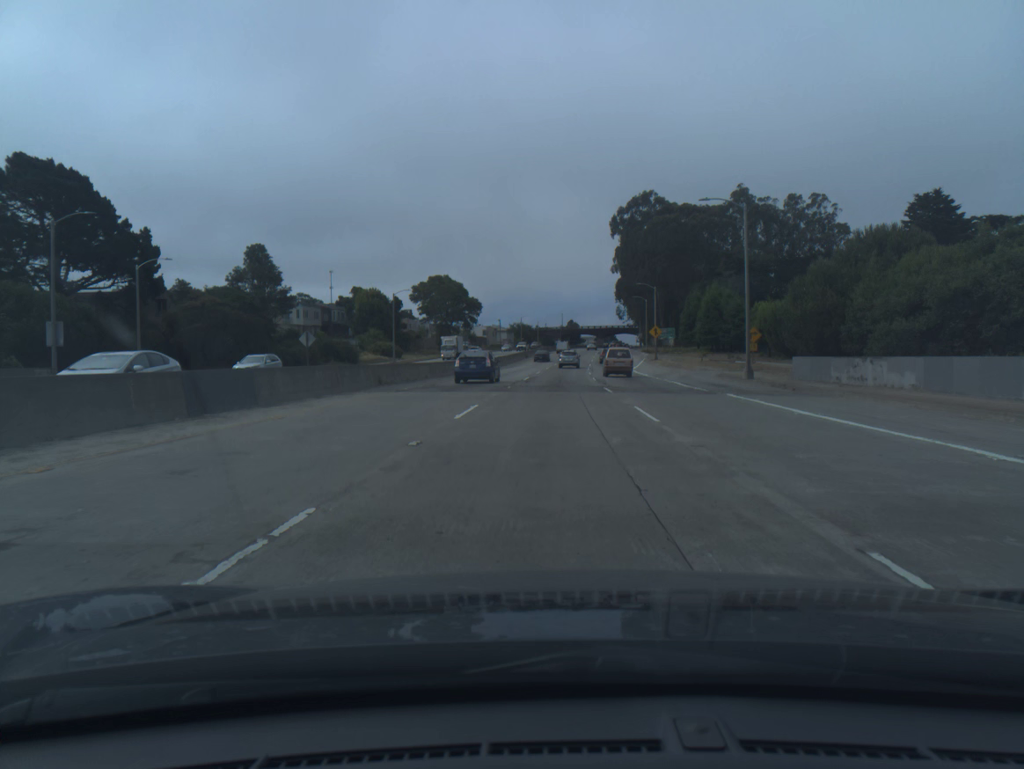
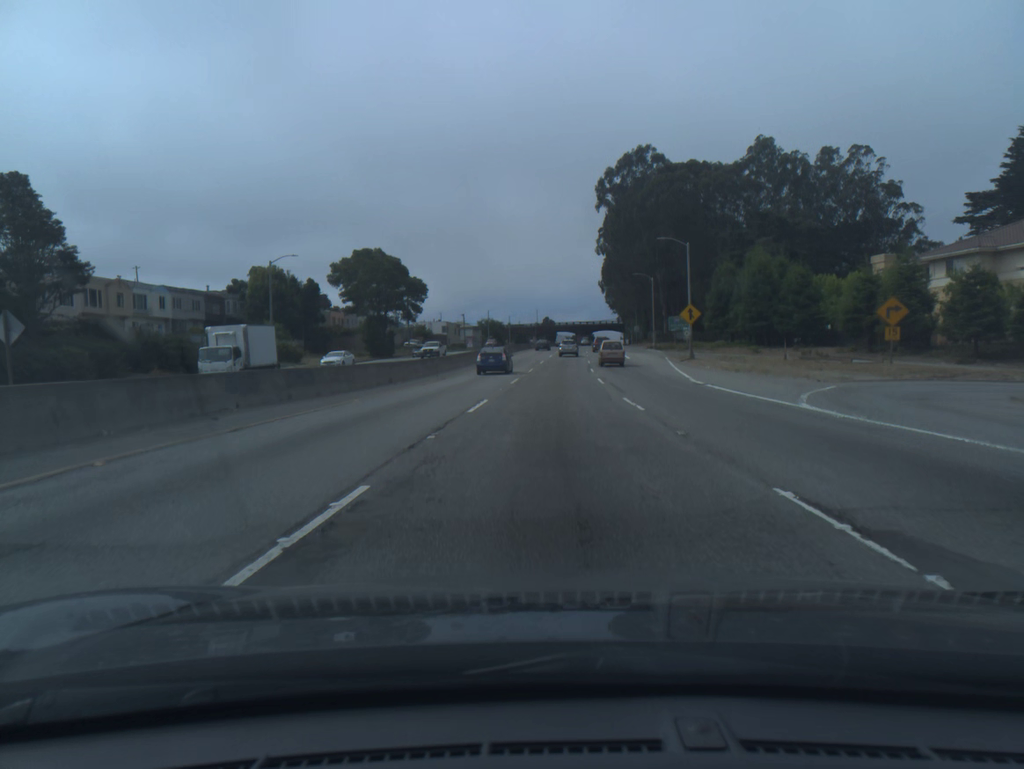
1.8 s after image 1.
(+0.6, +37.3) m; +2°
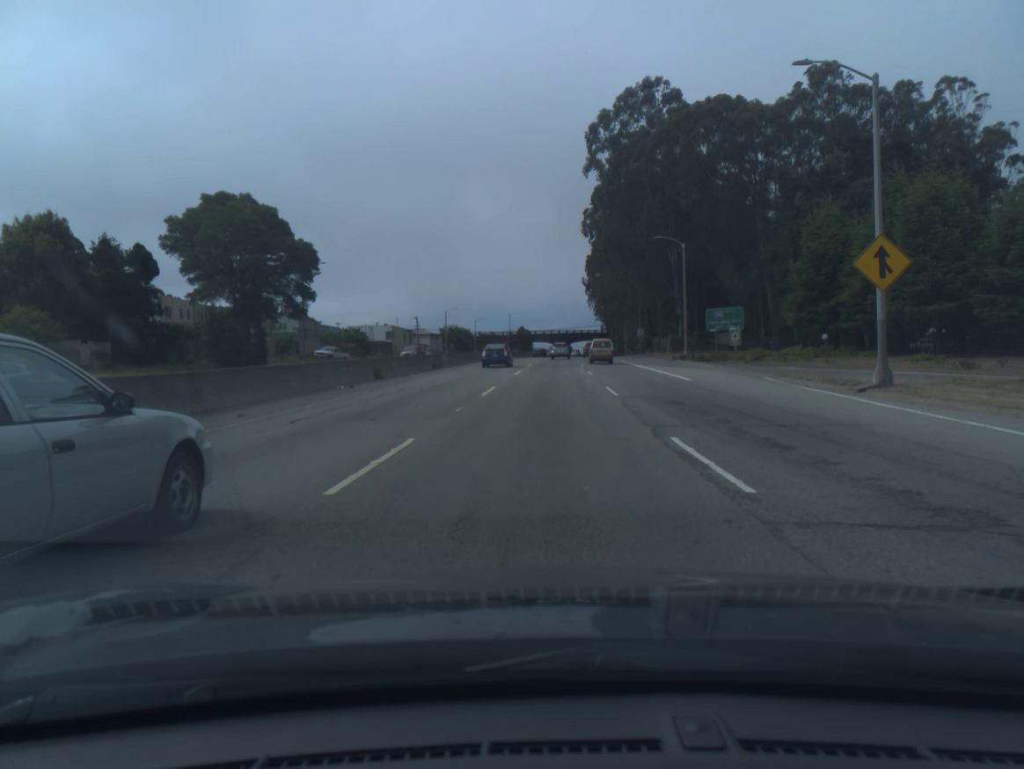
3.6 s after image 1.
(+0.7, +38.4) m; +2°
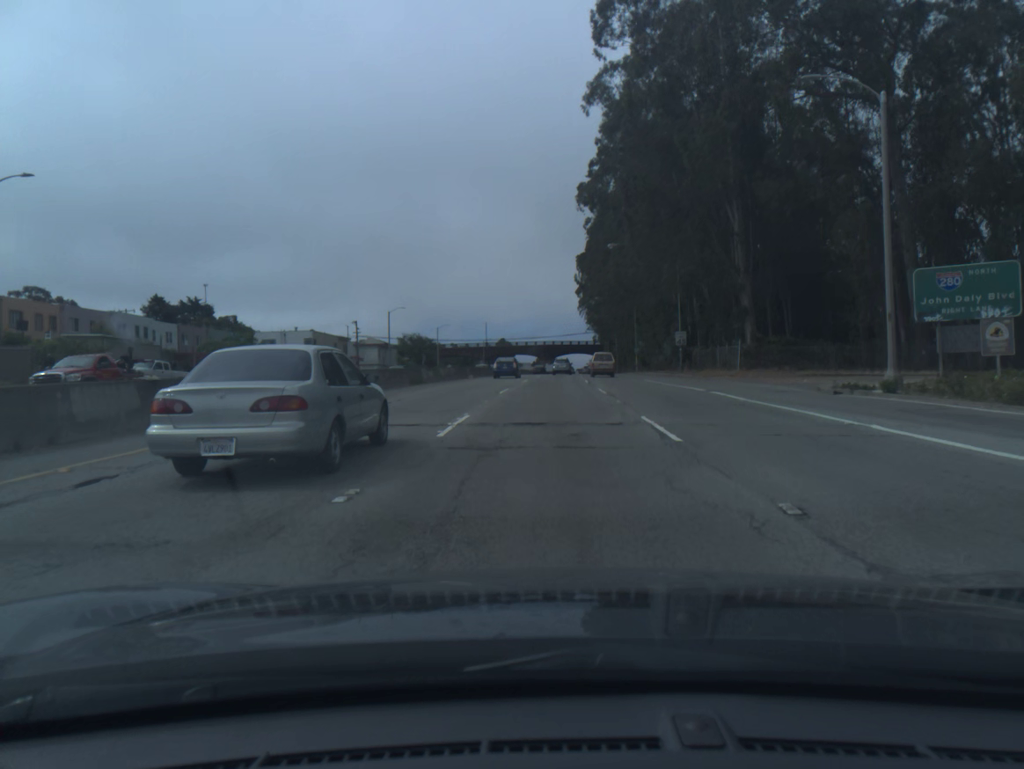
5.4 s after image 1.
(+0.3, +39.6) m; +1°
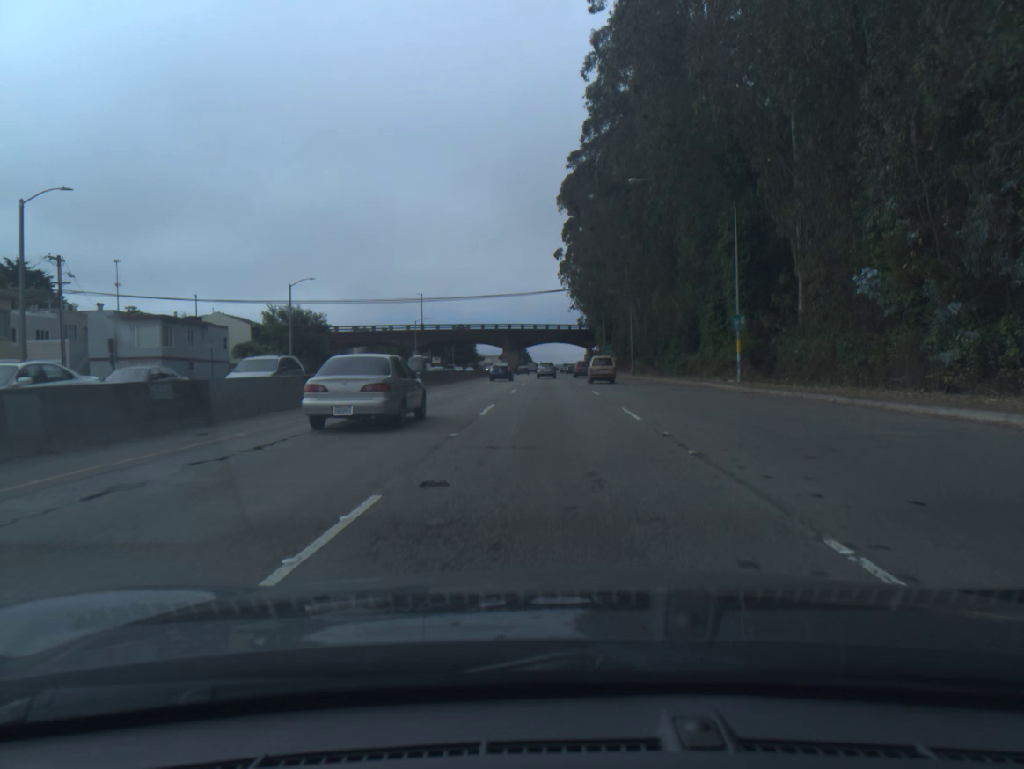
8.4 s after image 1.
(+1.2, +68.1) m; +2°
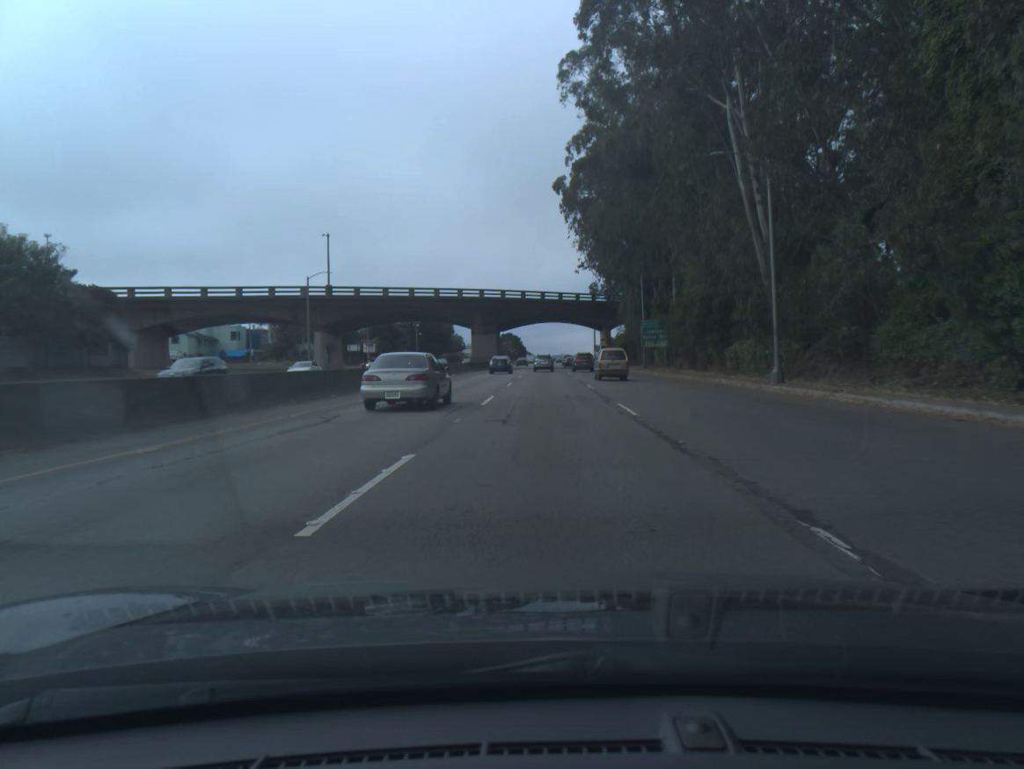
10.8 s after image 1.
(+0.4, +57.0) m; 0°
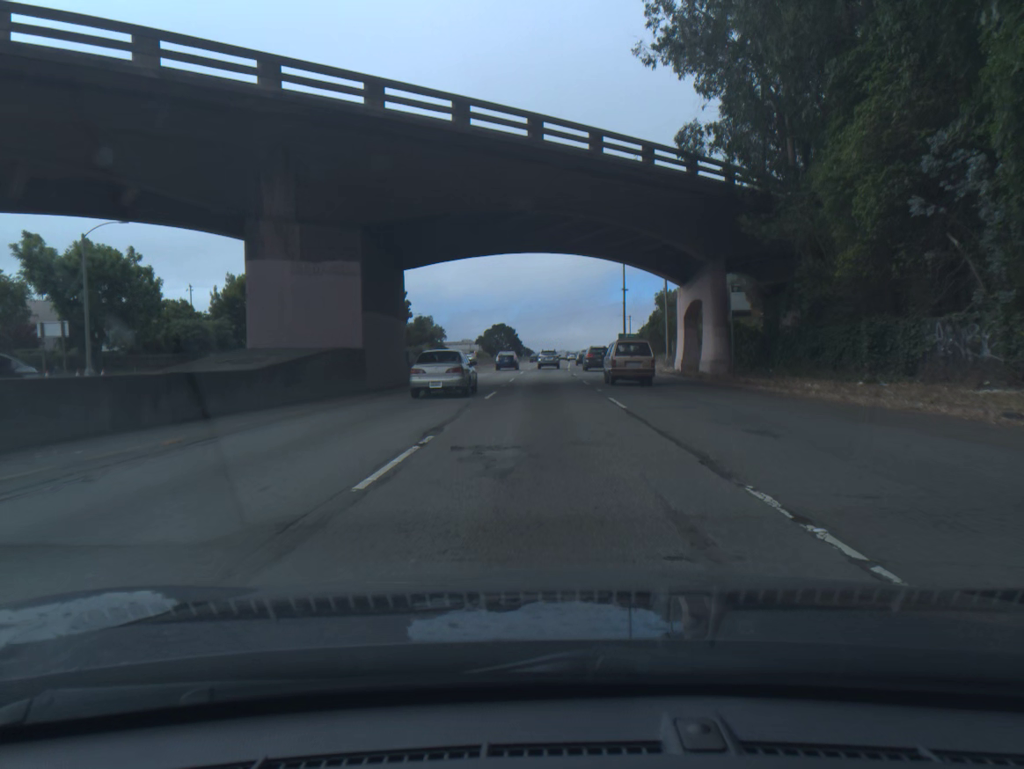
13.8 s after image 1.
(+0.1, +72.2) m; 0°
